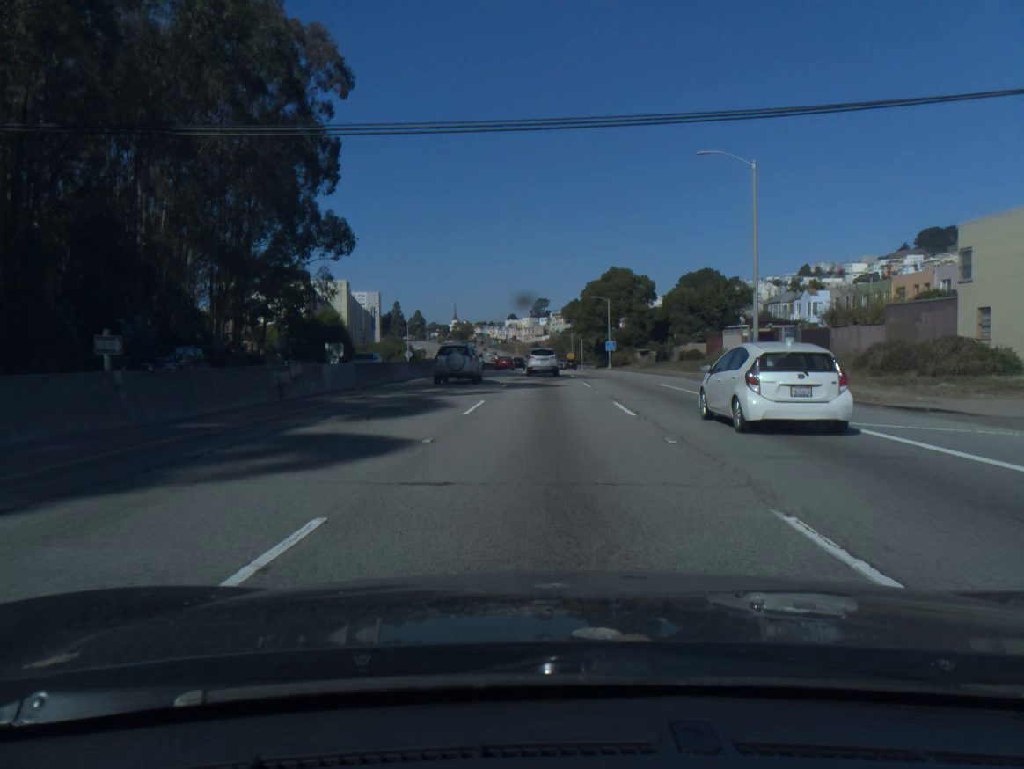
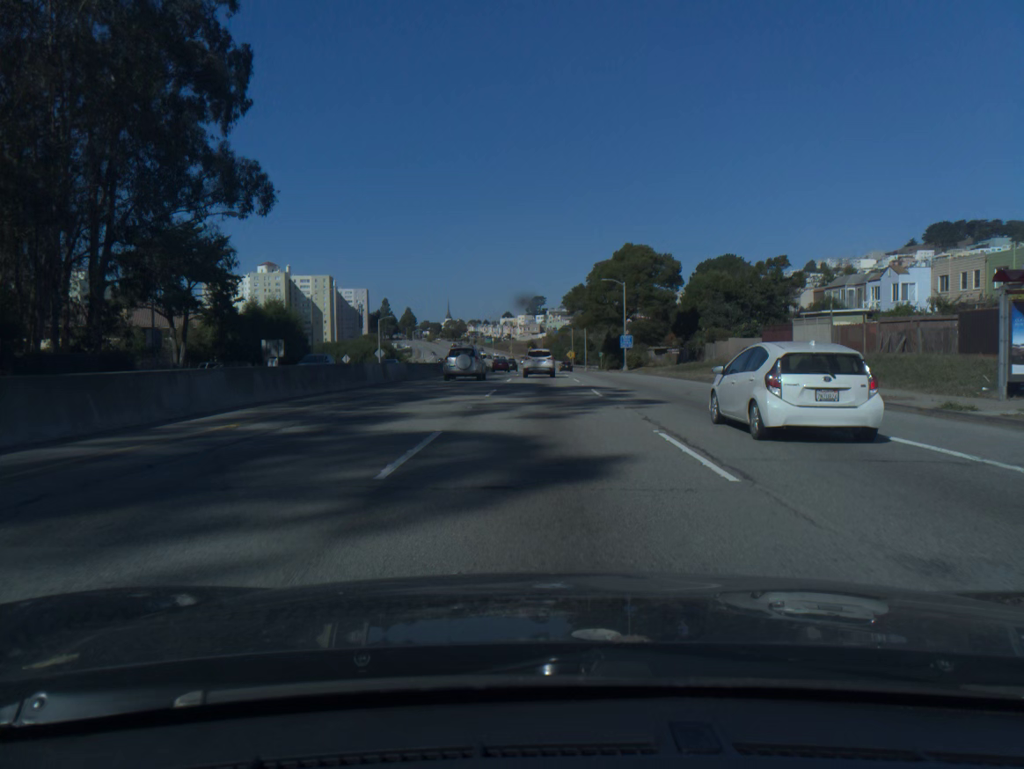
(0.0, +23.1) m; 0°
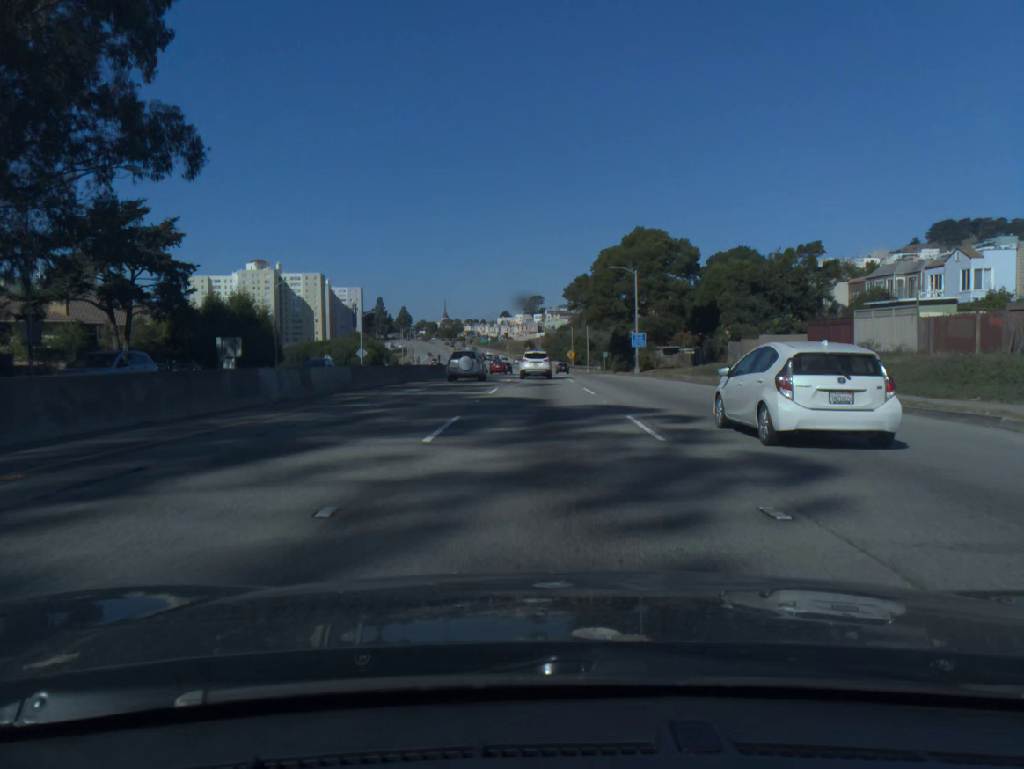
(0.0, +11.6) m; 0°
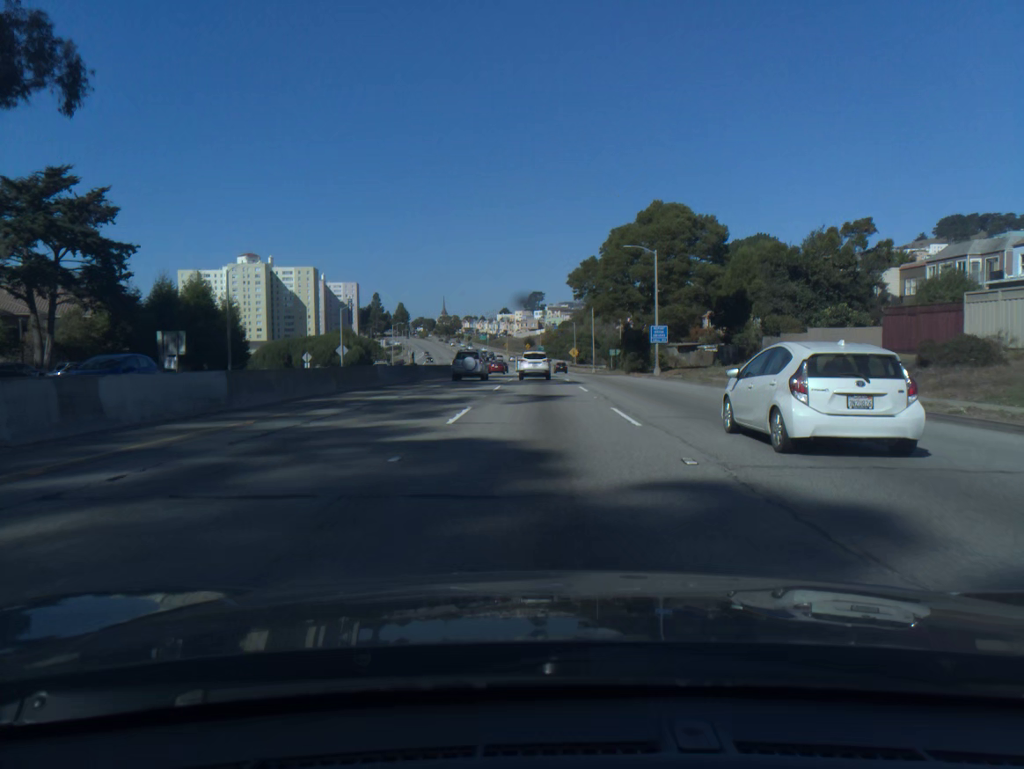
(0.0, +11.7) m; 0°
